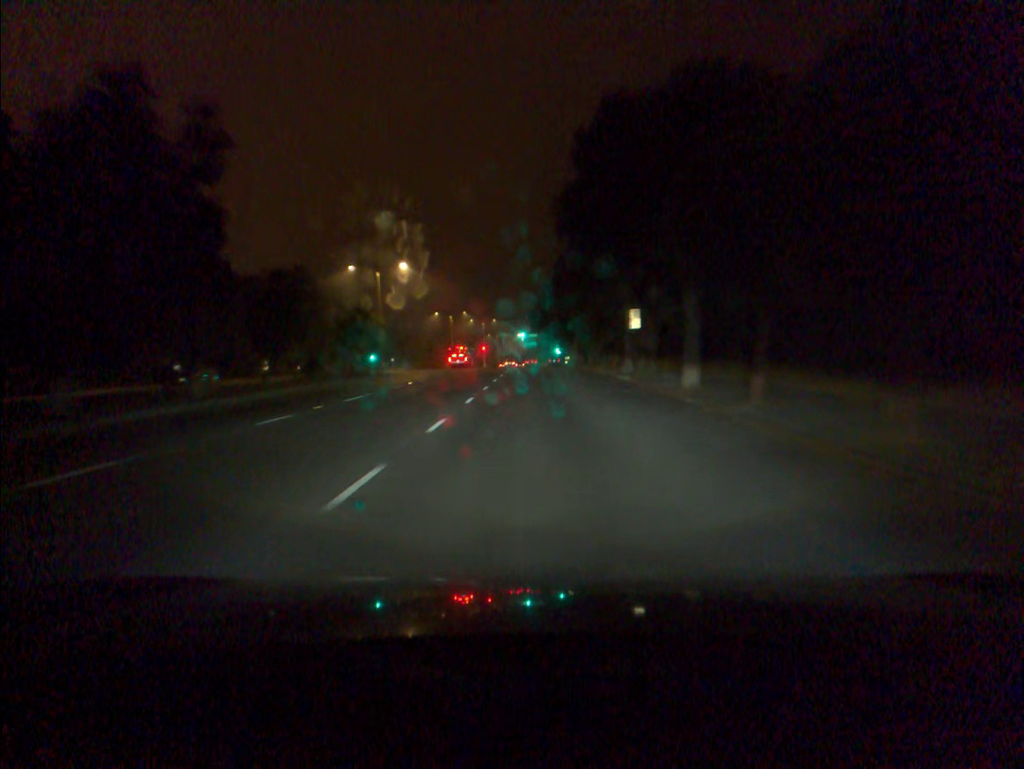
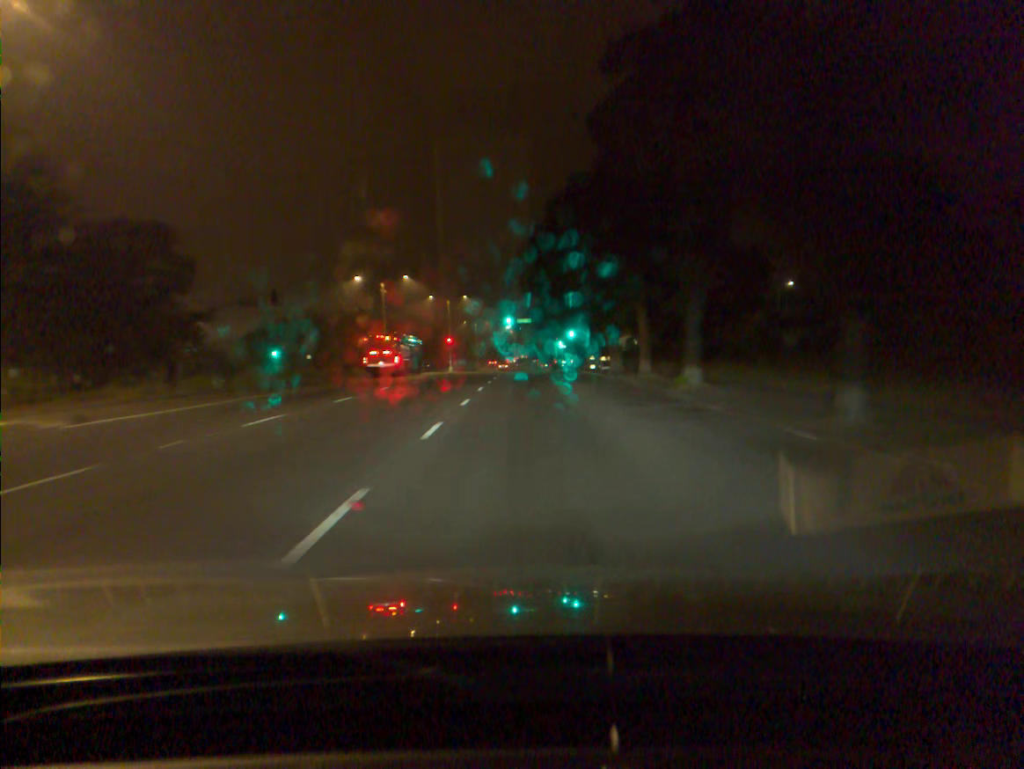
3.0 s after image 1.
(+0.3, +52.3) m; +1°
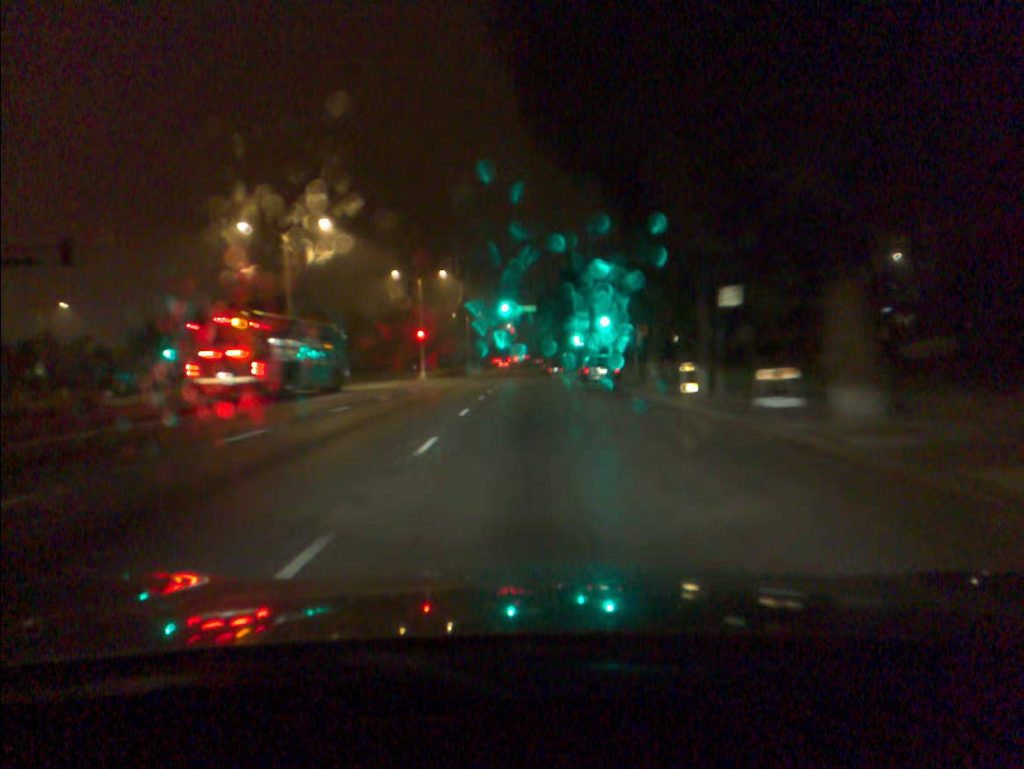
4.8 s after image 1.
(0.0, +30.7) m; 0°
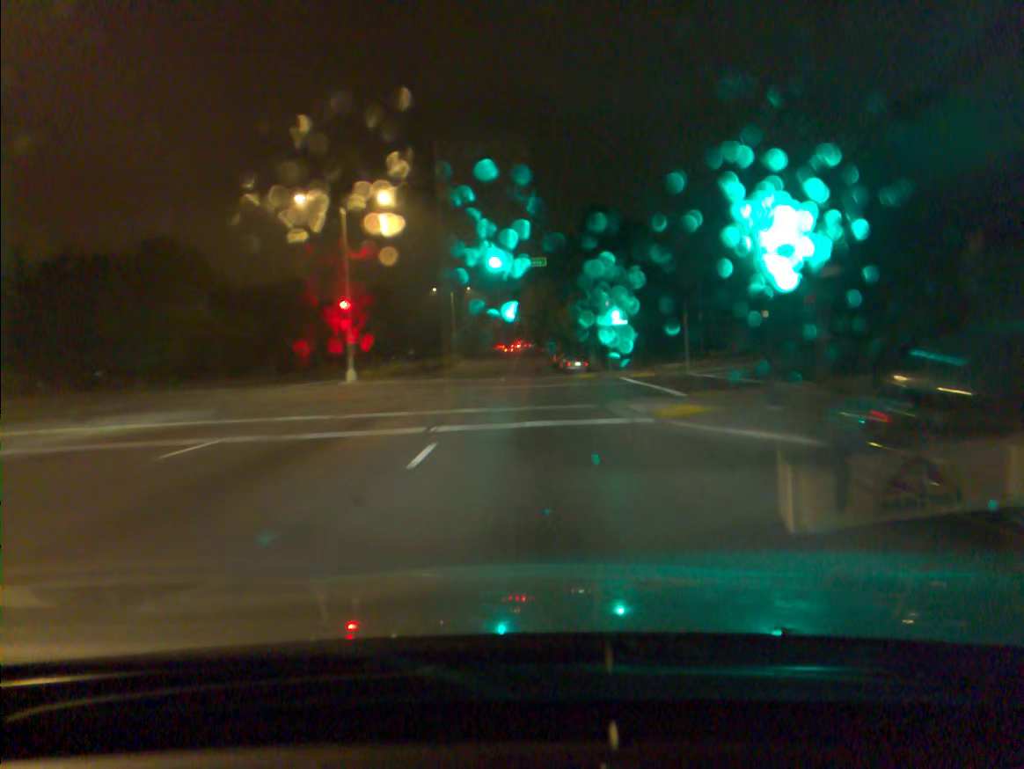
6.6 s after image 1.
(0.0, +30.7) m; 0°
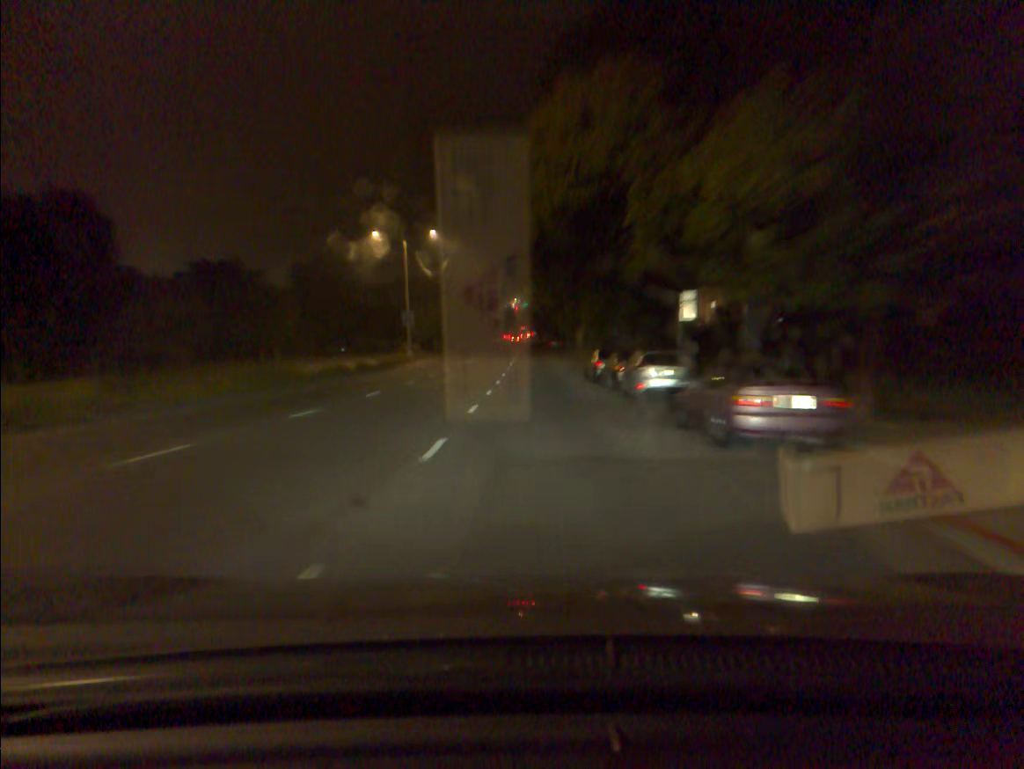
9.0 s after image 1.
(+0.1, +42.0) m; 0°
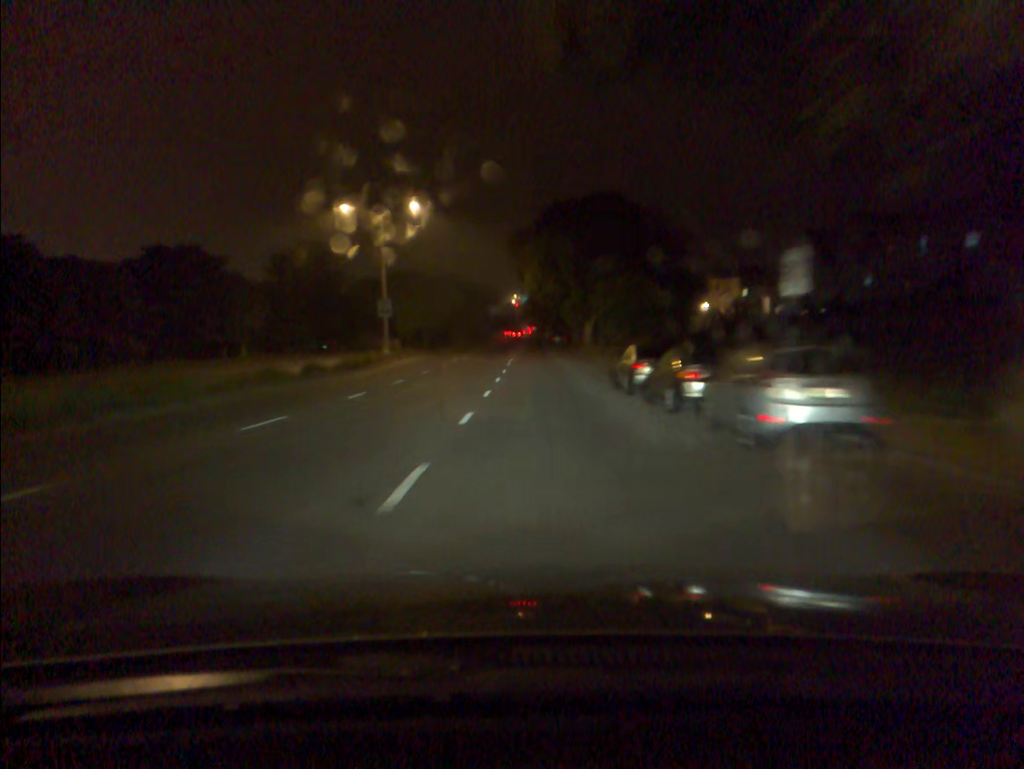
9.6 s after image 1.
(0.0, +10.7) m; 0°
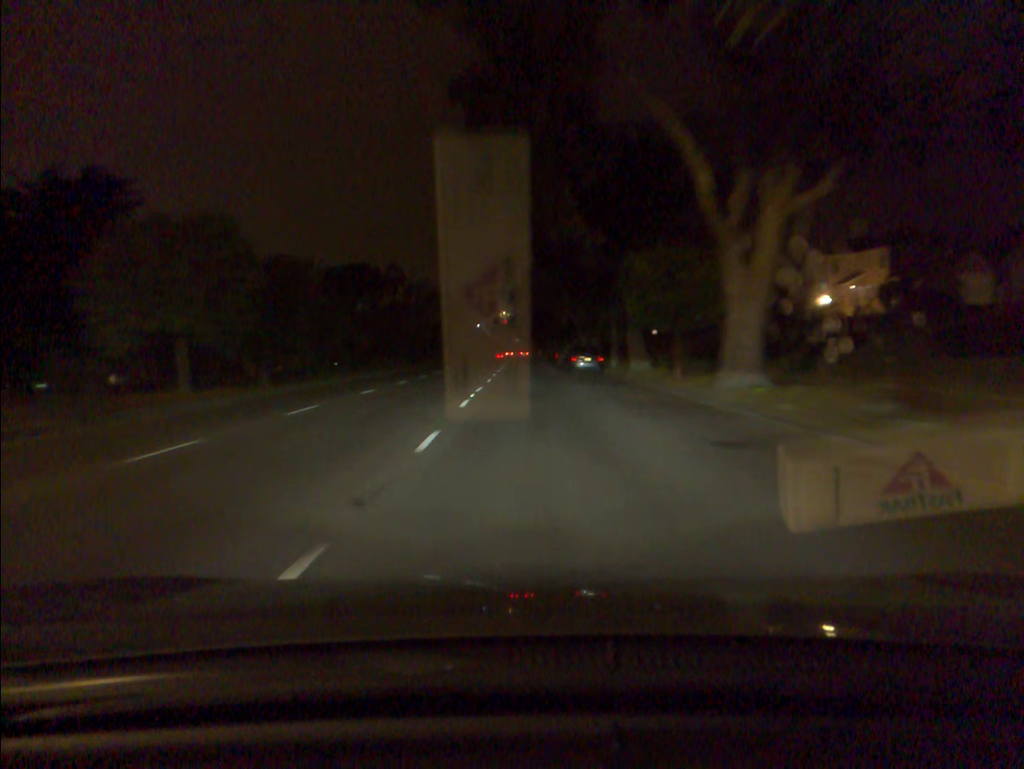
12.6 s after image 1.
(+0.5, +54.3) m; 0°
